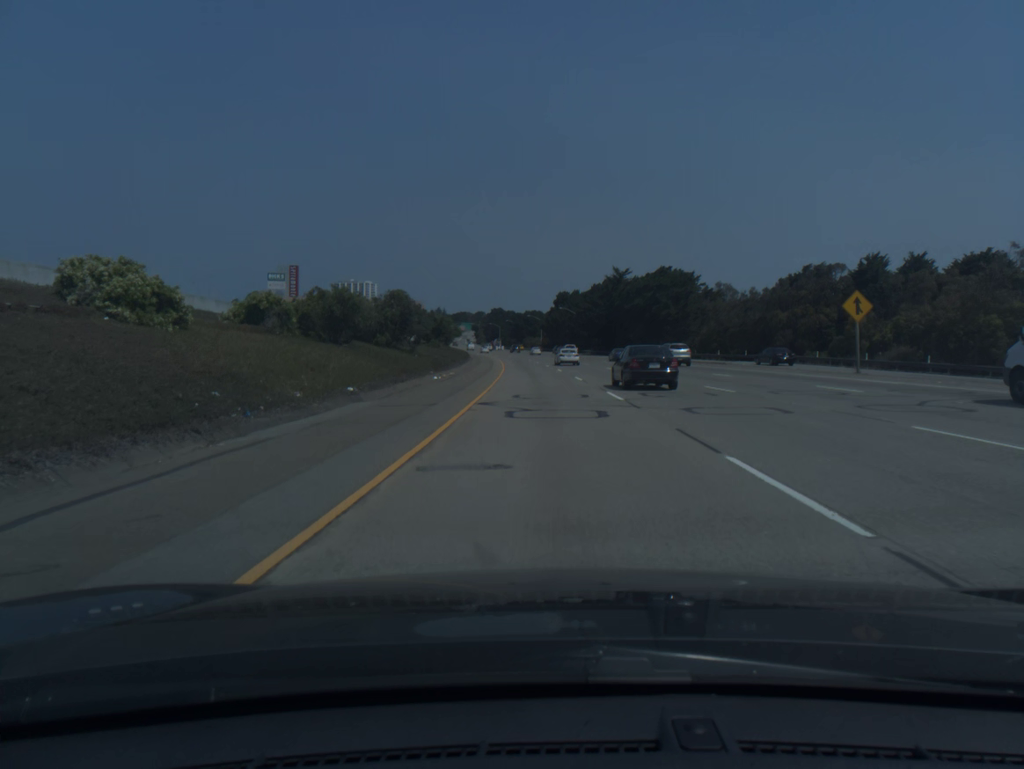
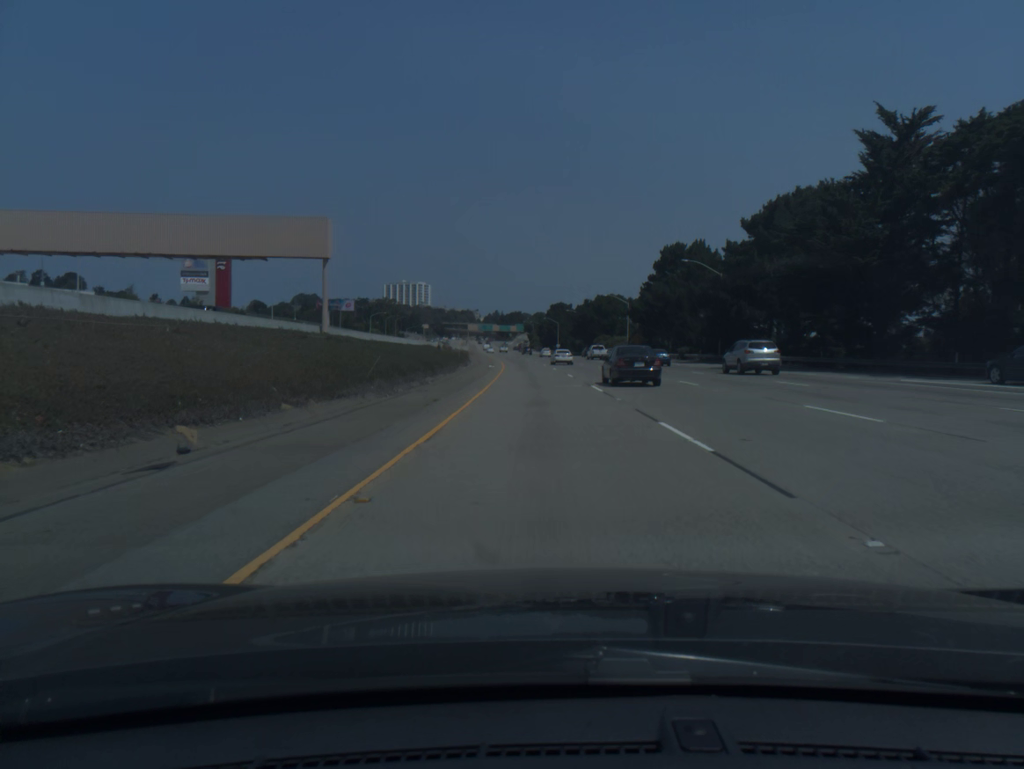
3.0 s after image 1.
(-3.7, +97.4) m; -5°
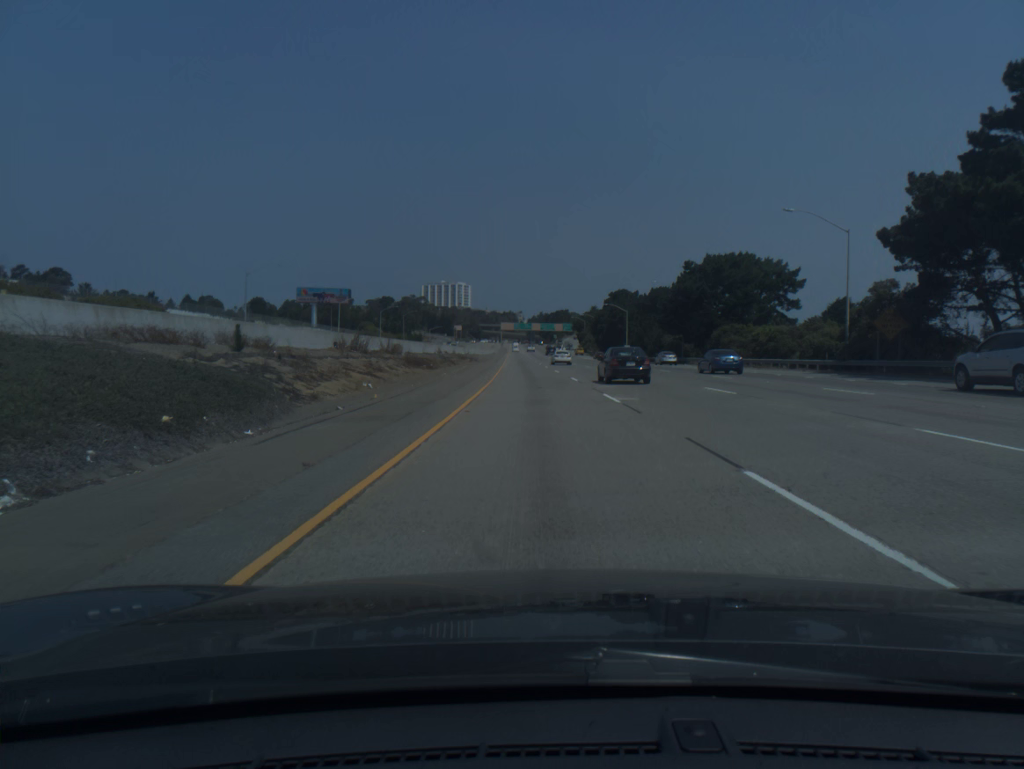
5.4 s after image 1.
(-2.3, +77.7) m; -3°
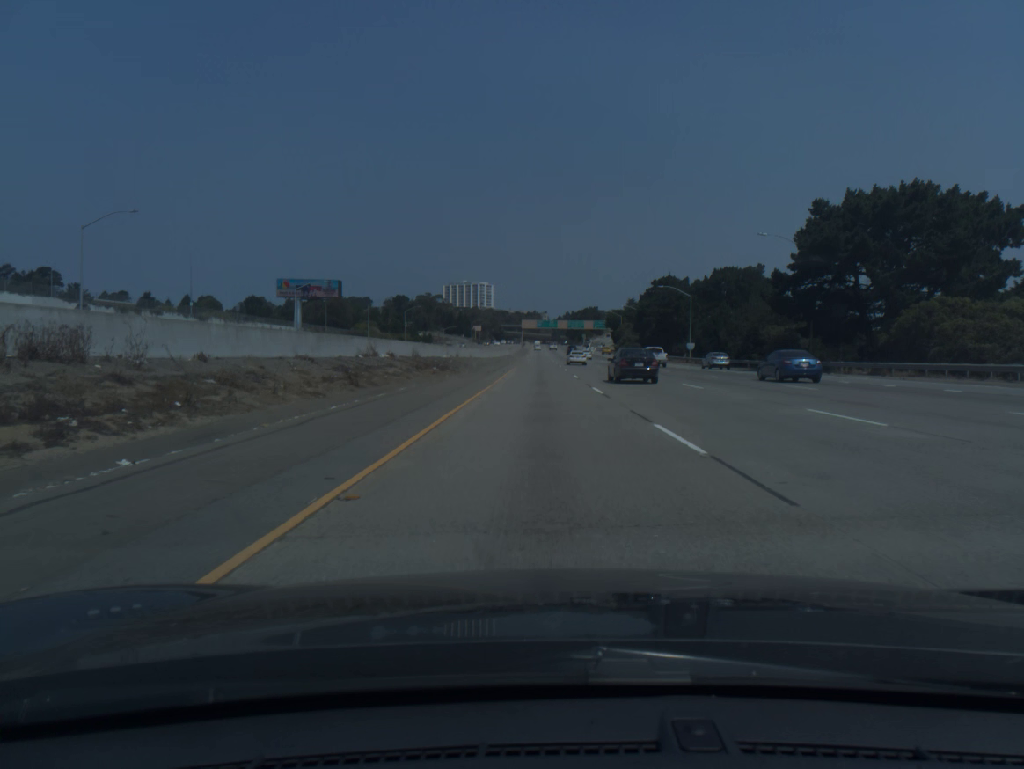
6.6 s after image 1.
(-0.6, +39.0) m; -2°
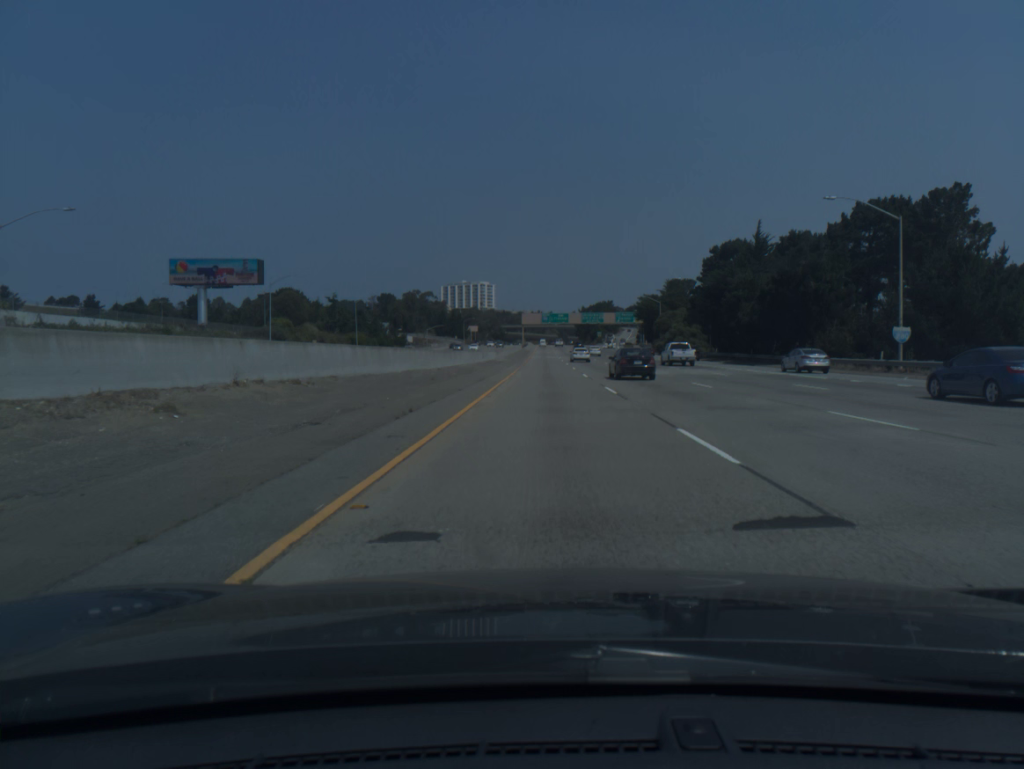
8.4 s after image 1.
(-0.6, +58.7) m; 0°
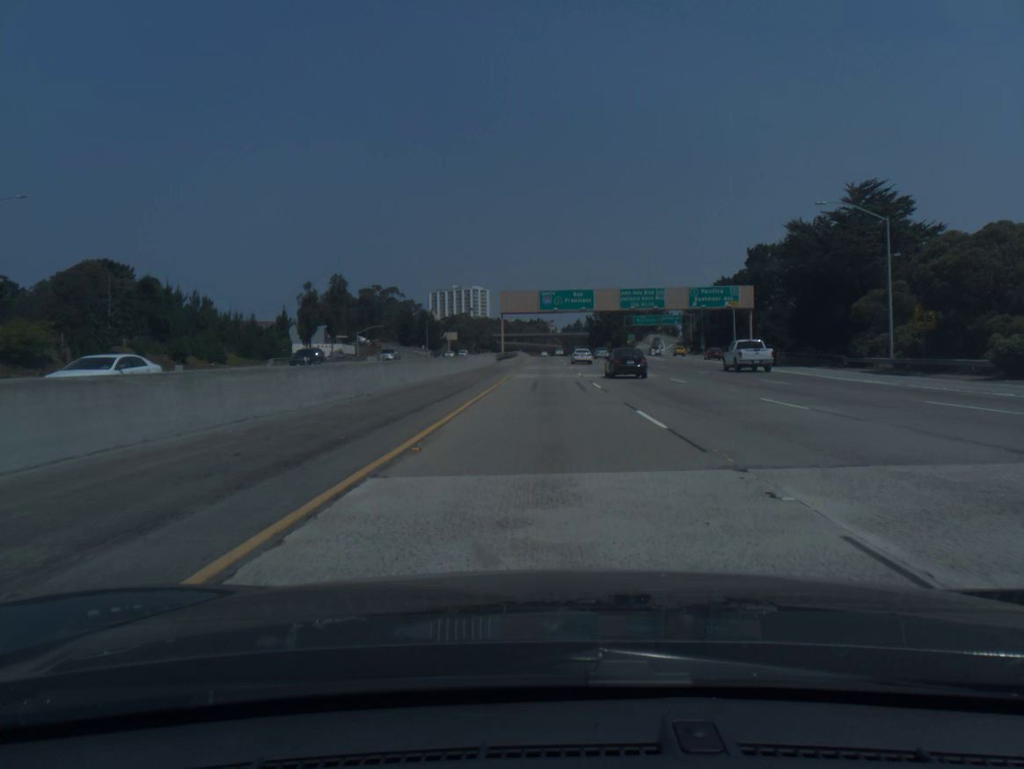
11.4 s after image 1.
(+0.2, +98.0) m; 0°
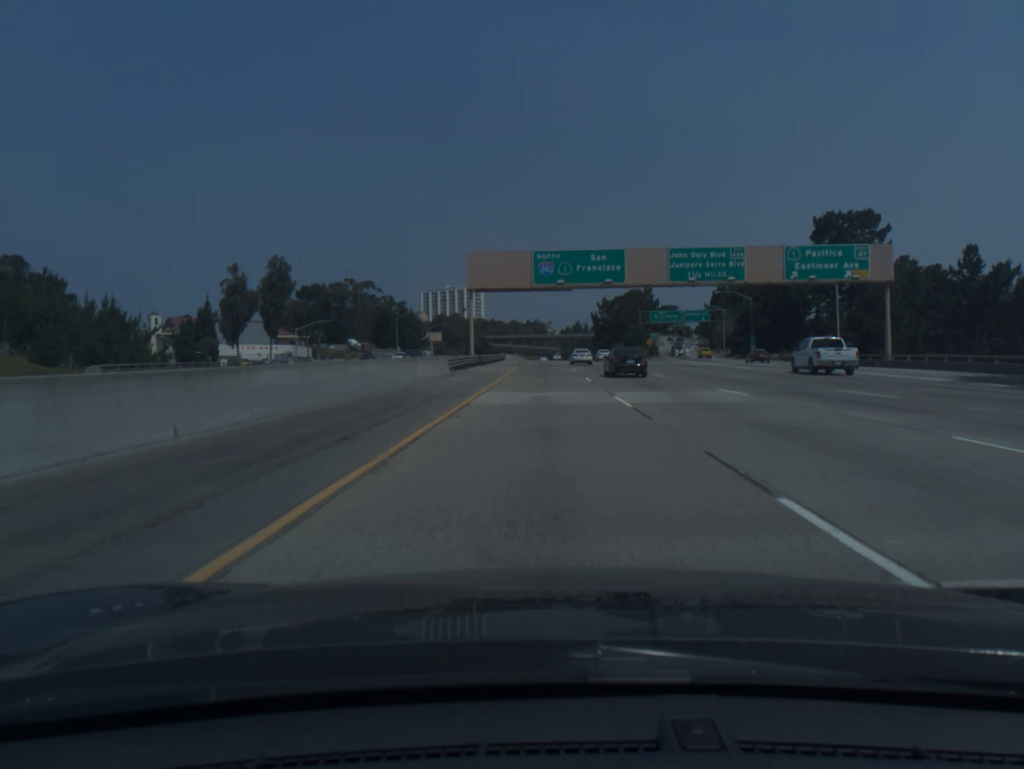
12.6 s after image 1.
(+0.1, +39.1) m; 0°
